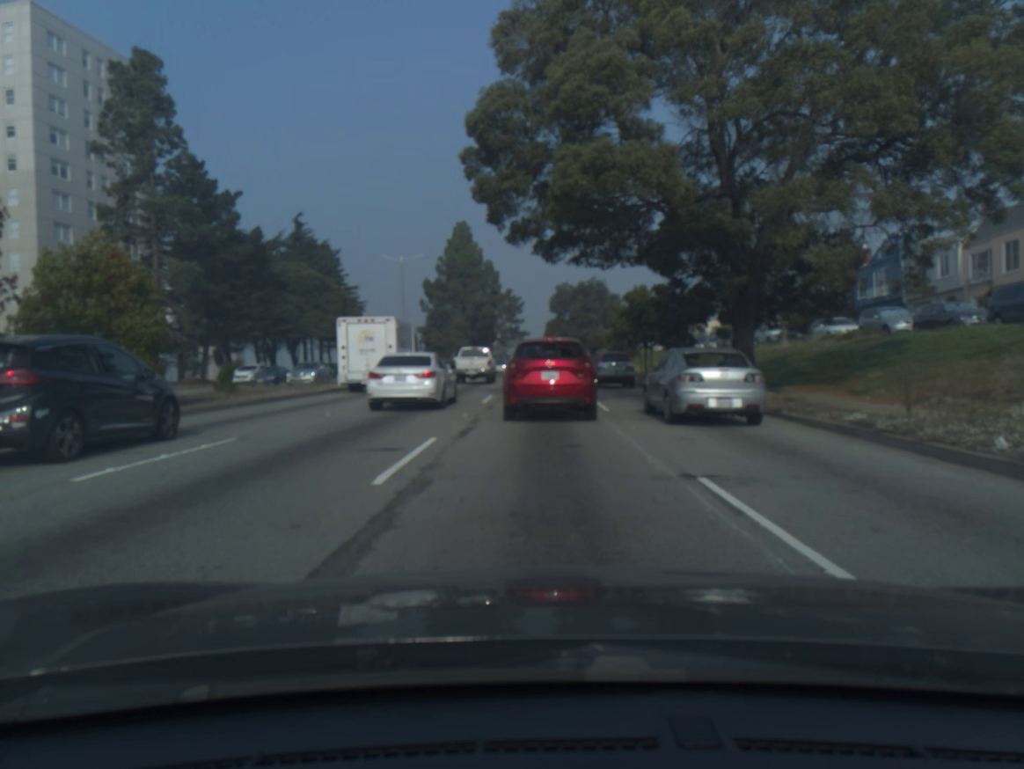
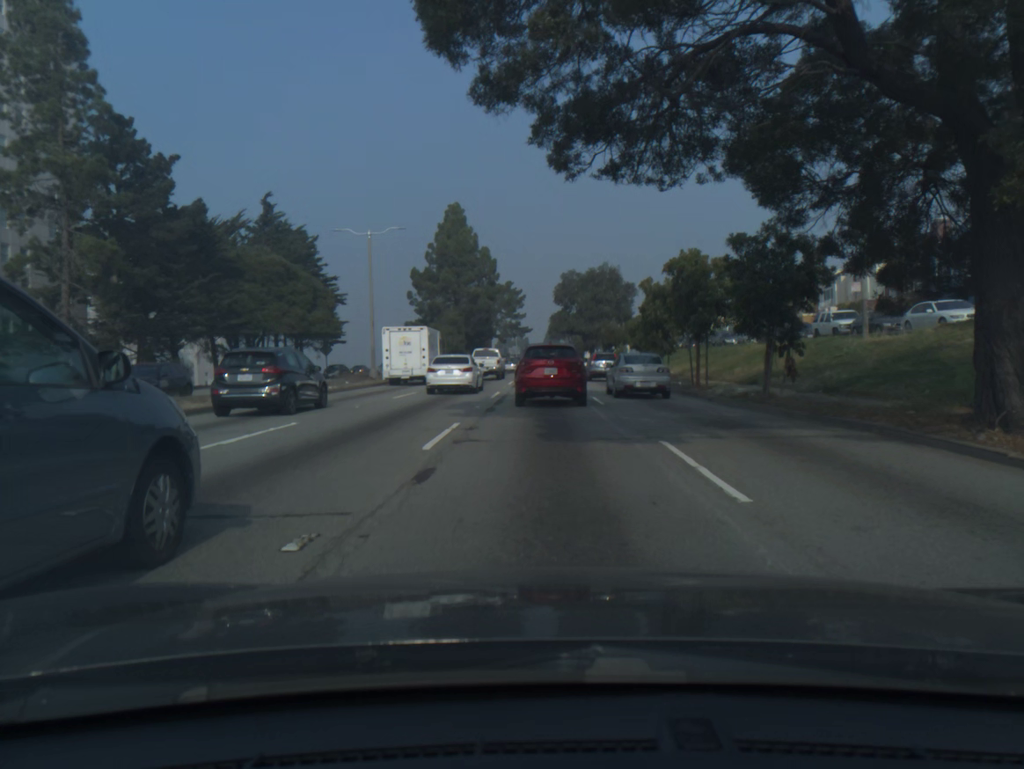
(0.0, +11.9) m; 0°
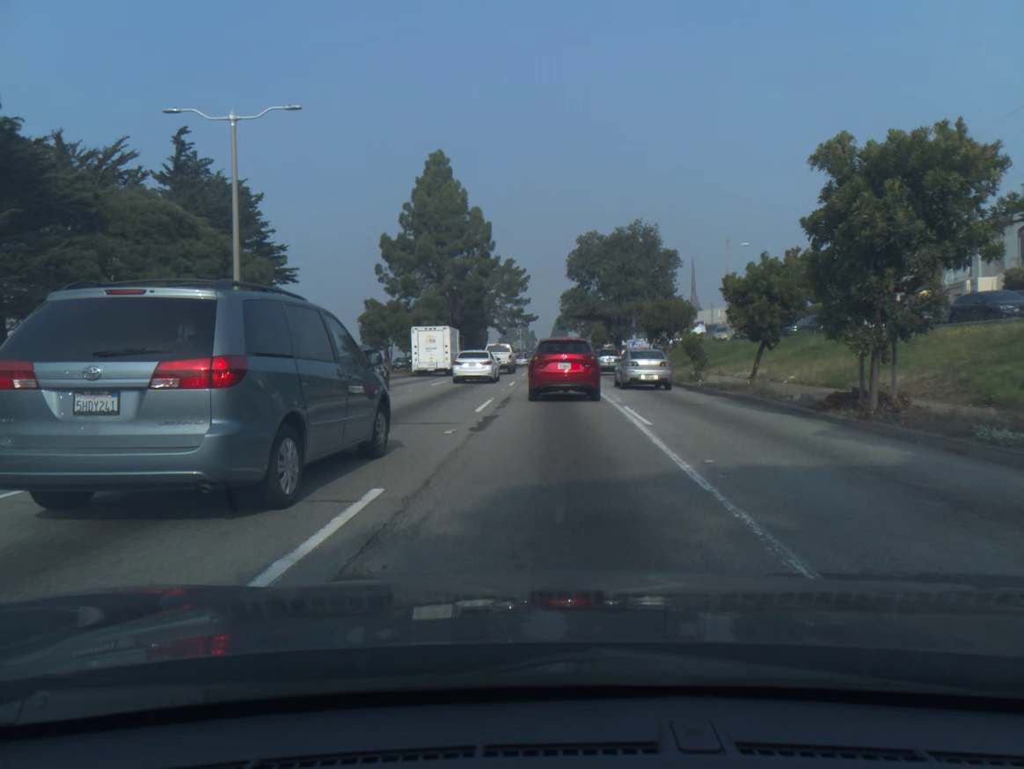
(-0.1, +22.3) m; -1°
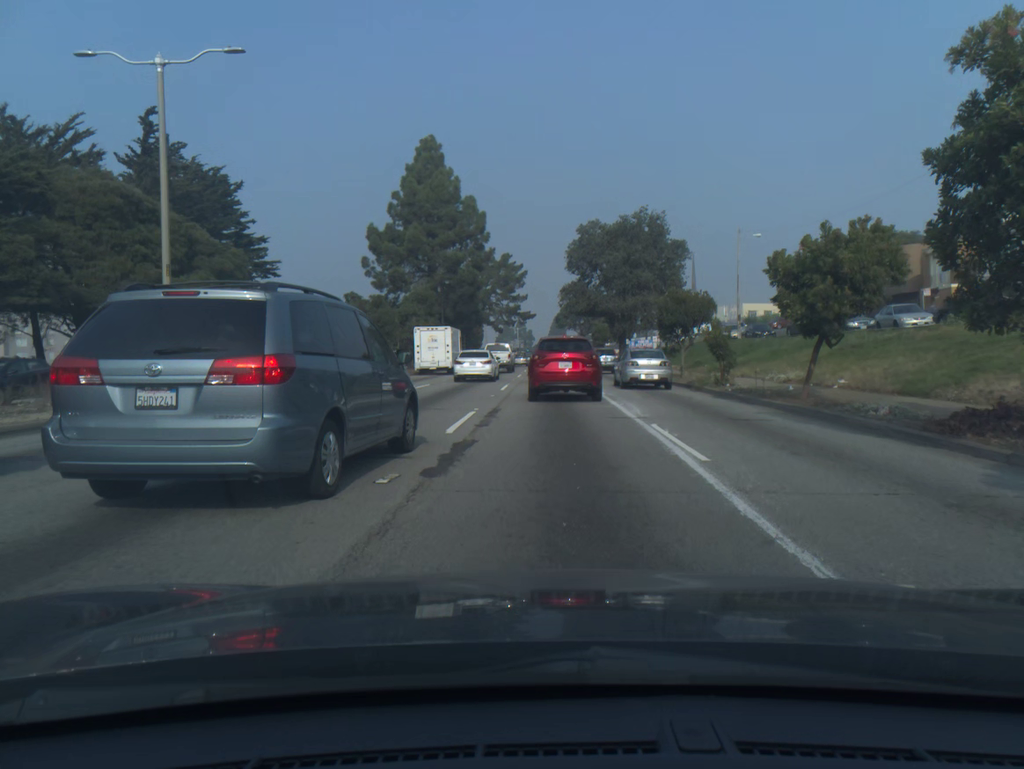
(0.0, +4.8) m; 0°
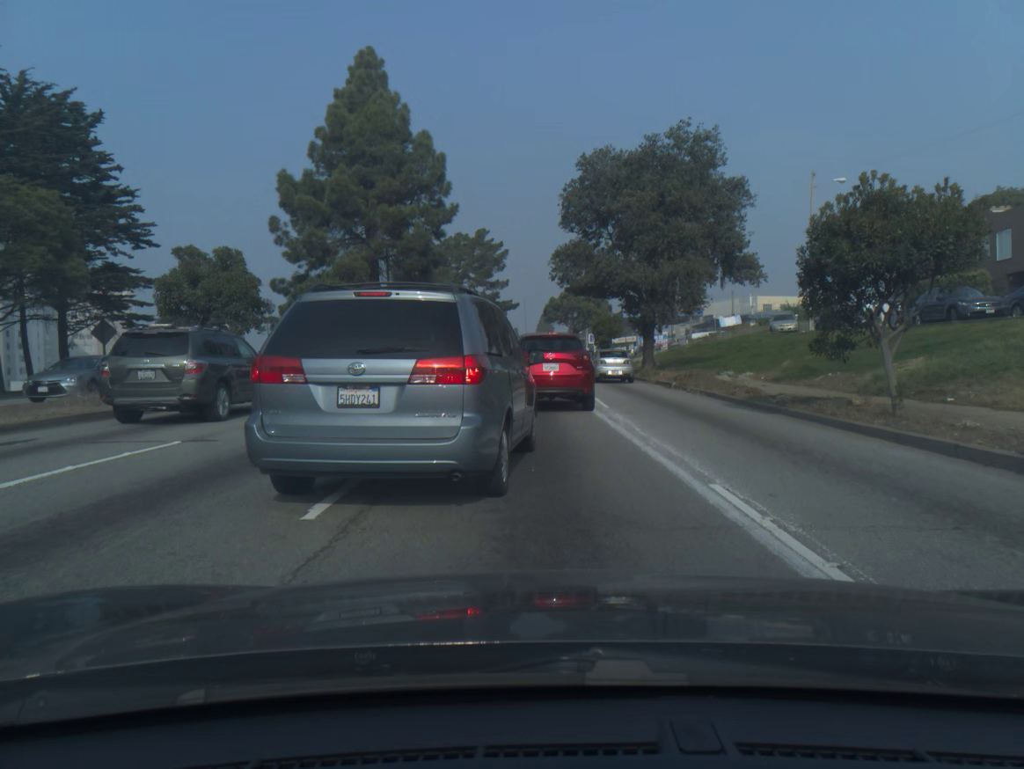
(+0.2, +21.1) m; +1°
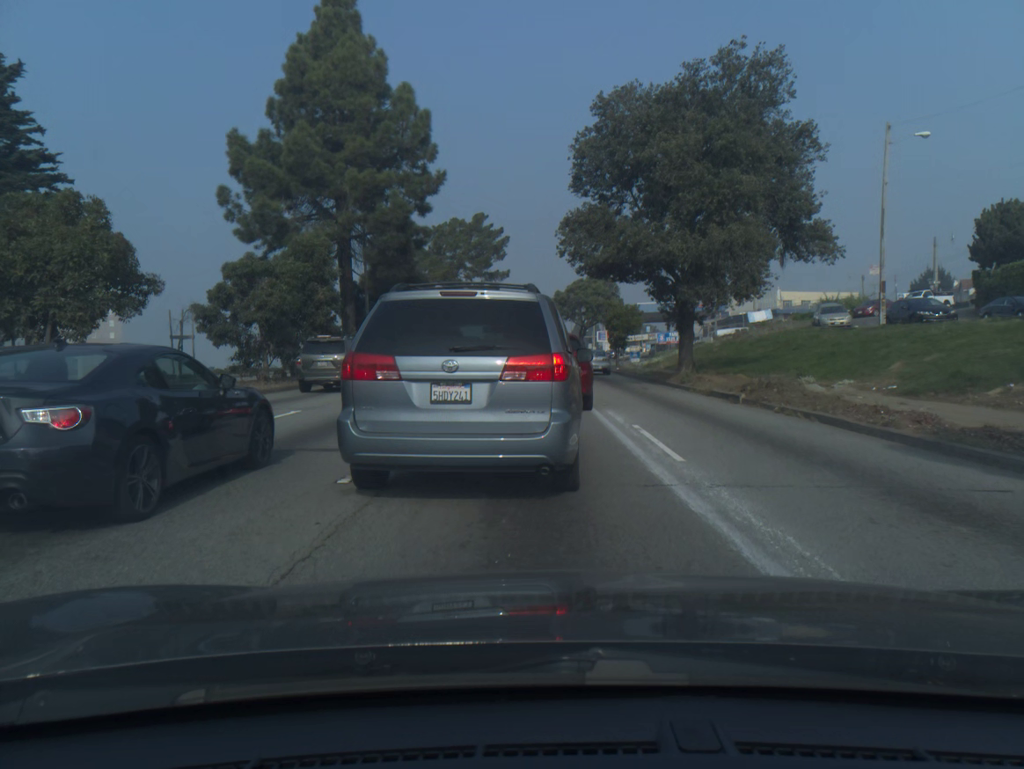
(0.0, +8.9) m; -1°
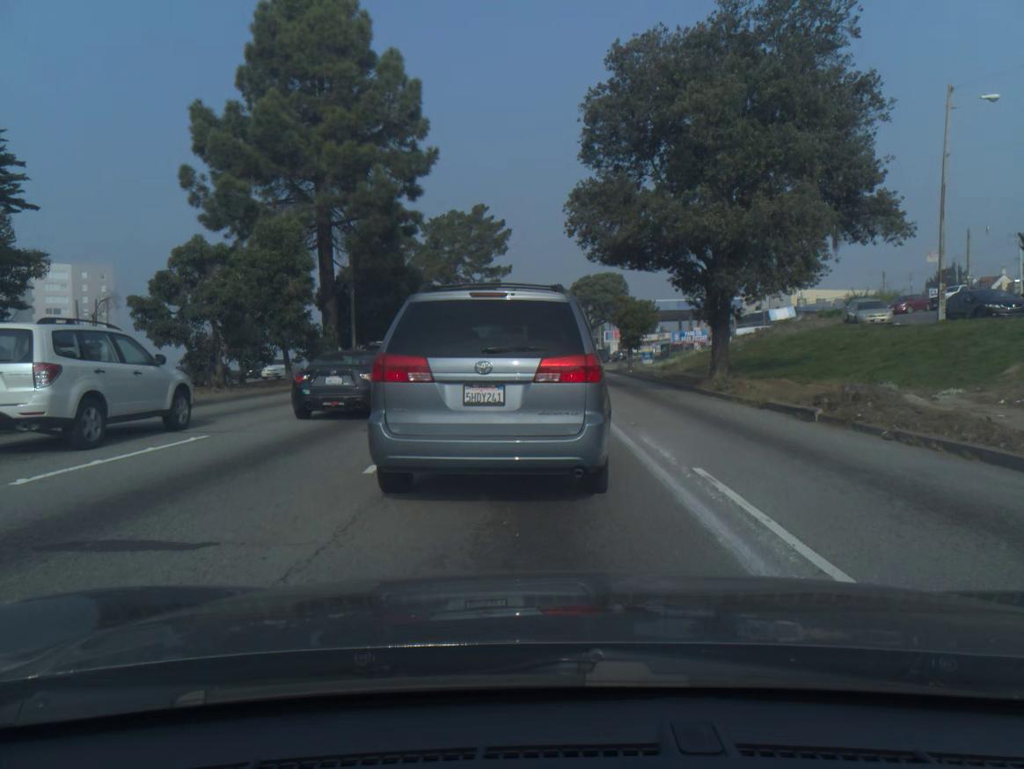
(0.0, +4.9) m; 0°
